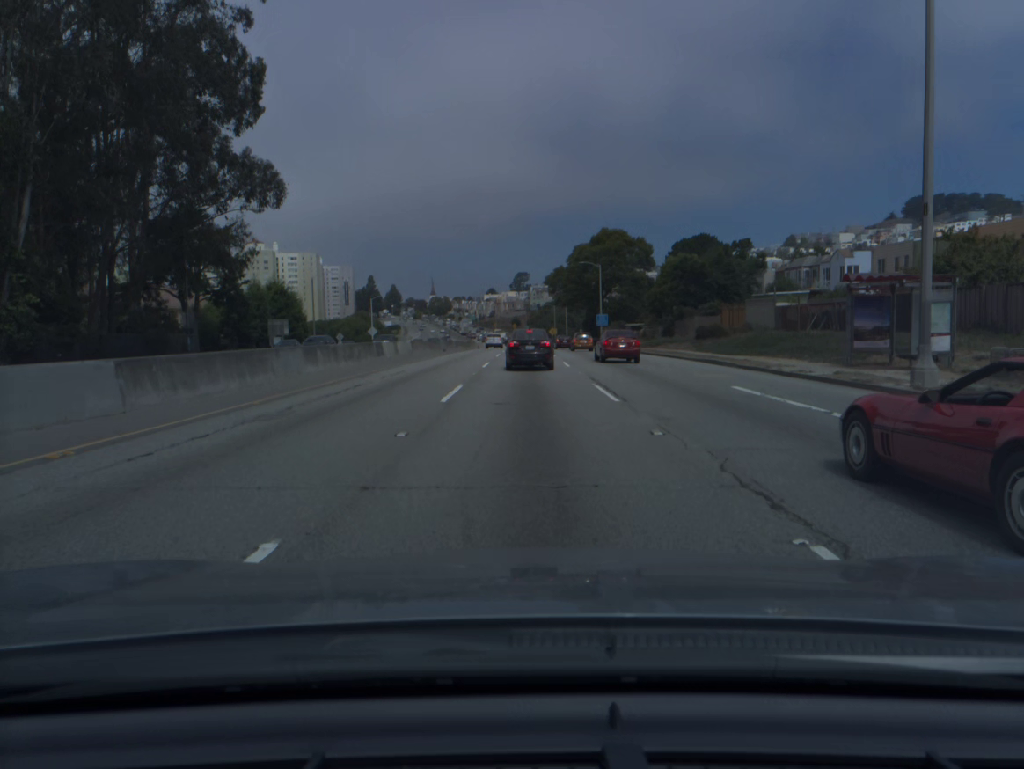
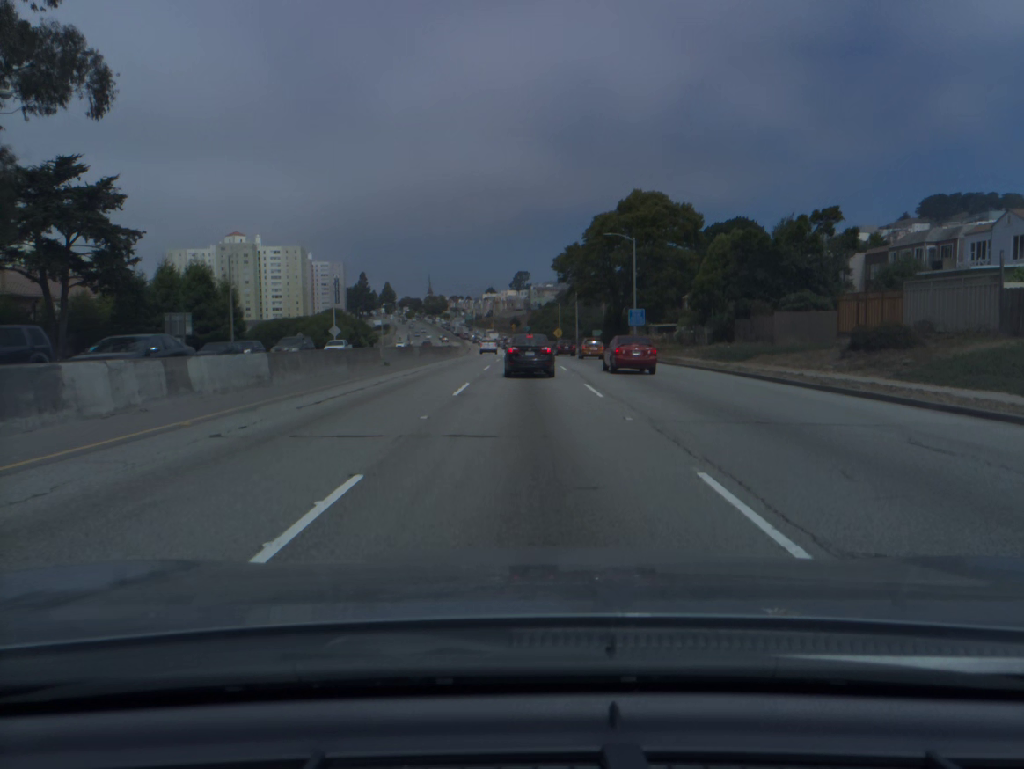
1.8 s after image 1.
(0.0, +27.0) m; 0°
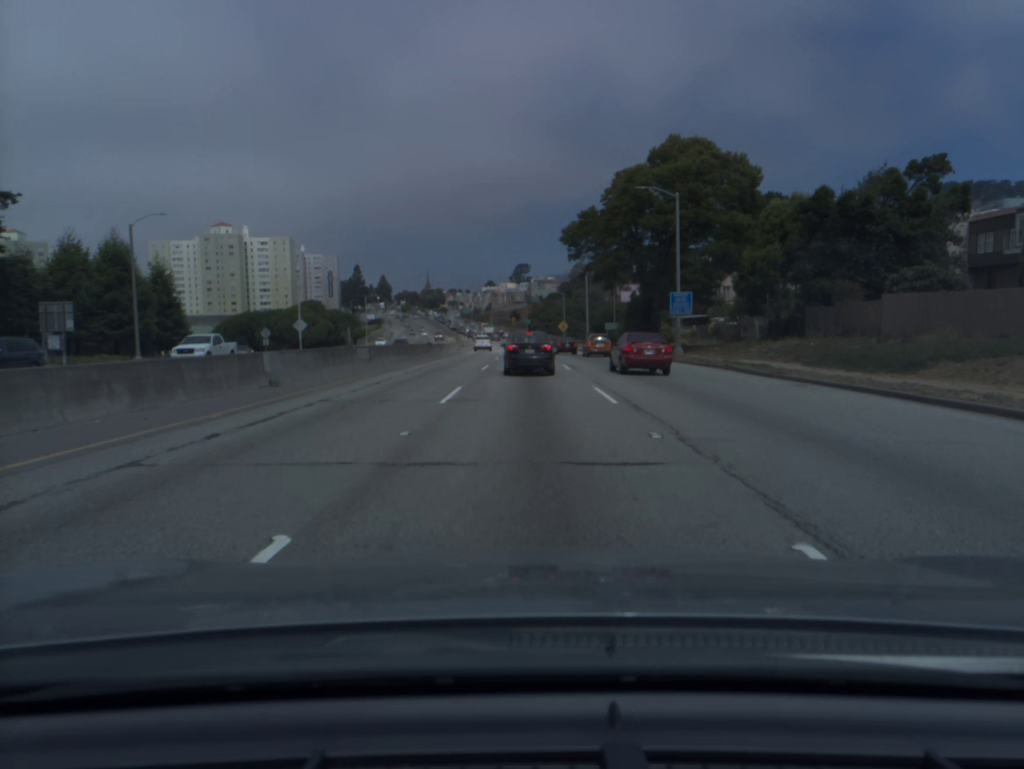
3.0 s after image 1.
(0.0, +17.2) m; 0°
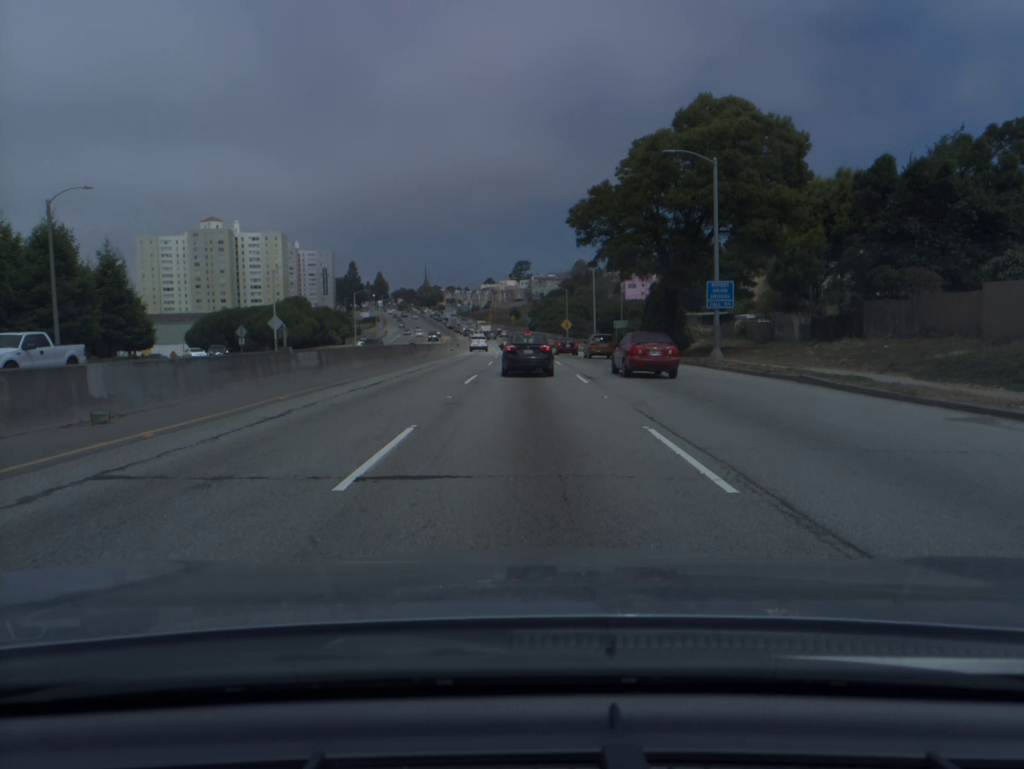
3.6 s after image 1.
(0.0, +8.4) m; 0°
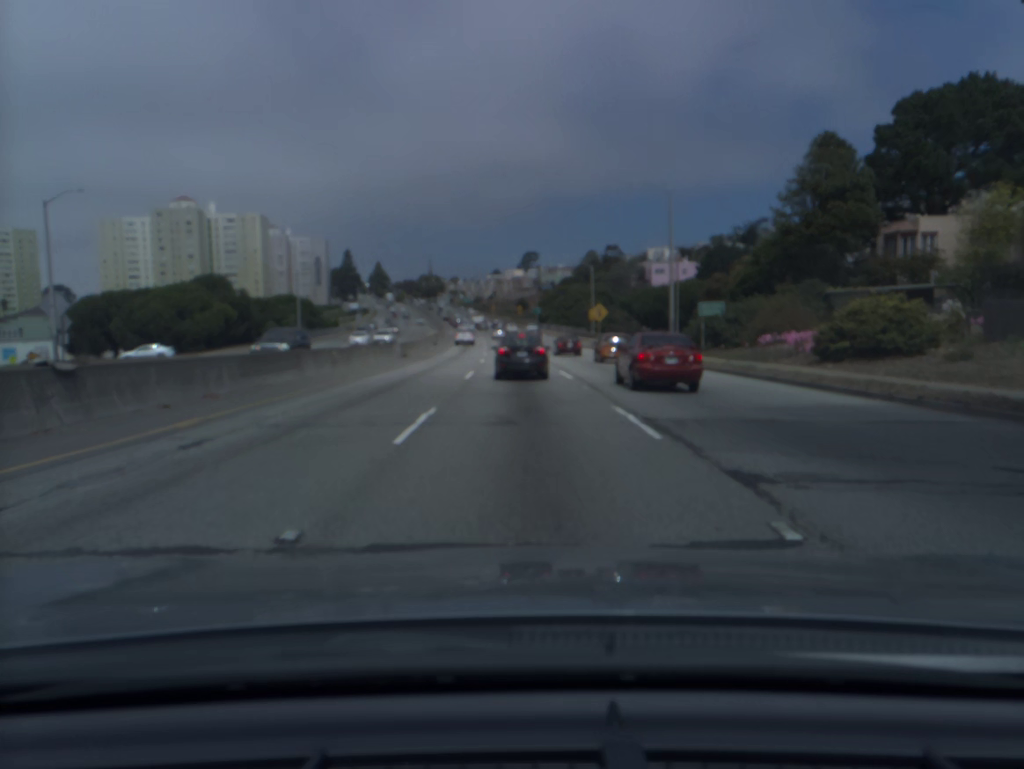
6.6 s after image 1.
(-0.1, +41.1) m; -1°
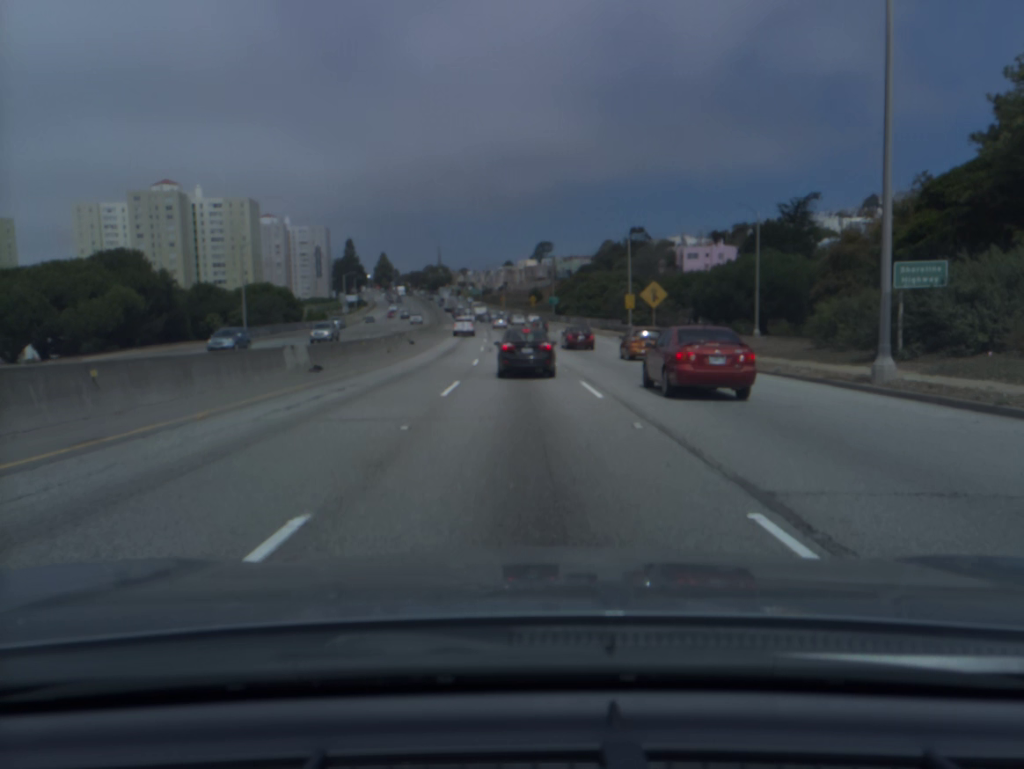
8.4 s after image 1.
(-0.2, +23.6) m; -1°
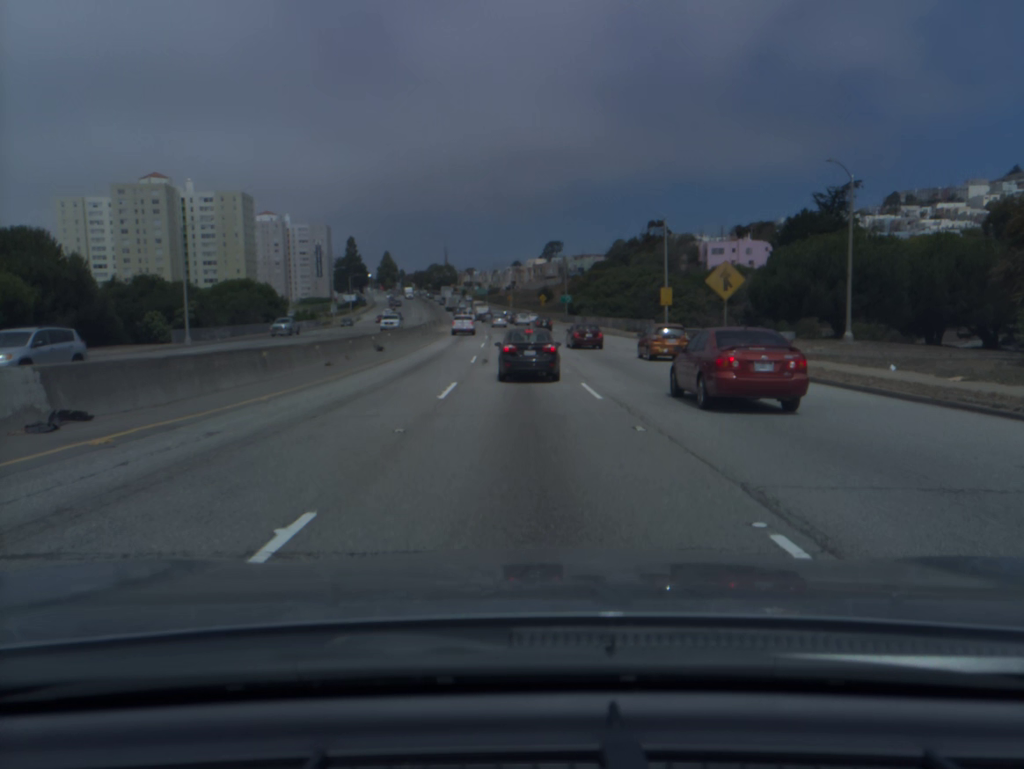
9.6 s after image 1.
(-0.1, +15.0) m; -1°
